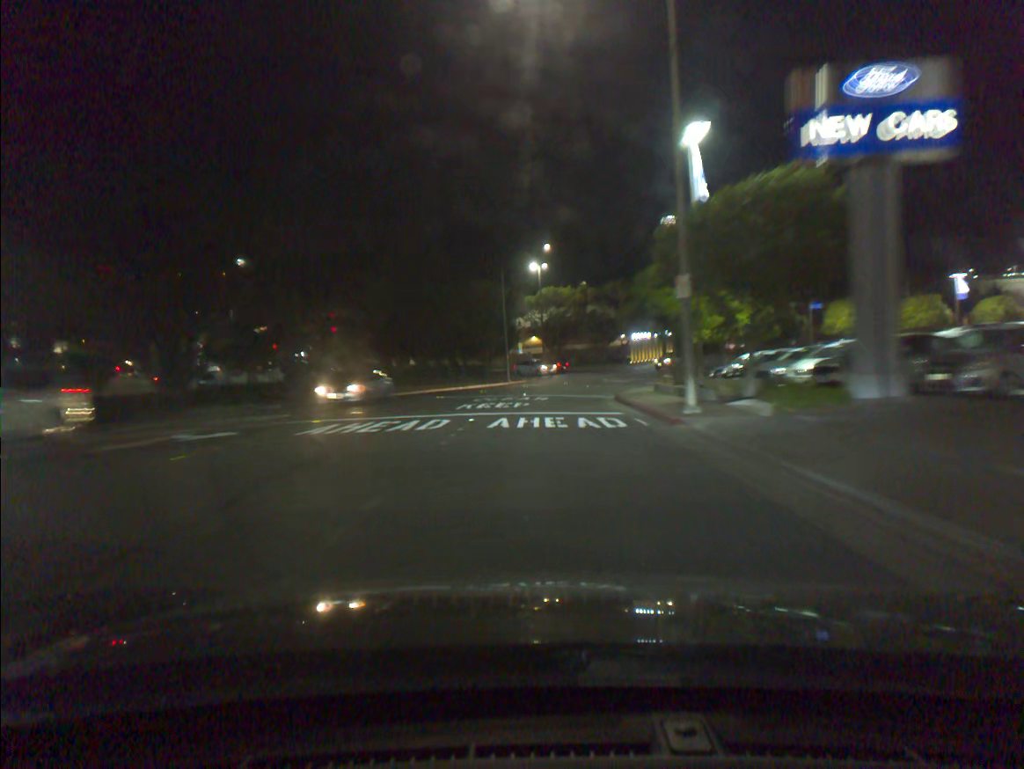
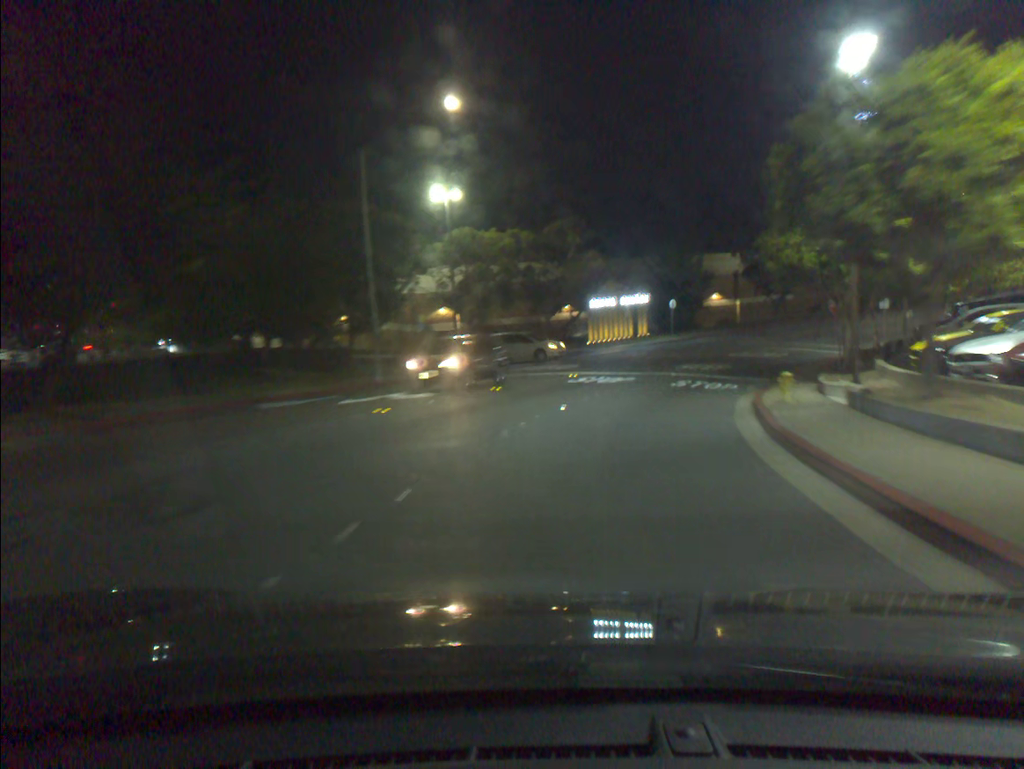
(+0.9, +31.0) m; +6°
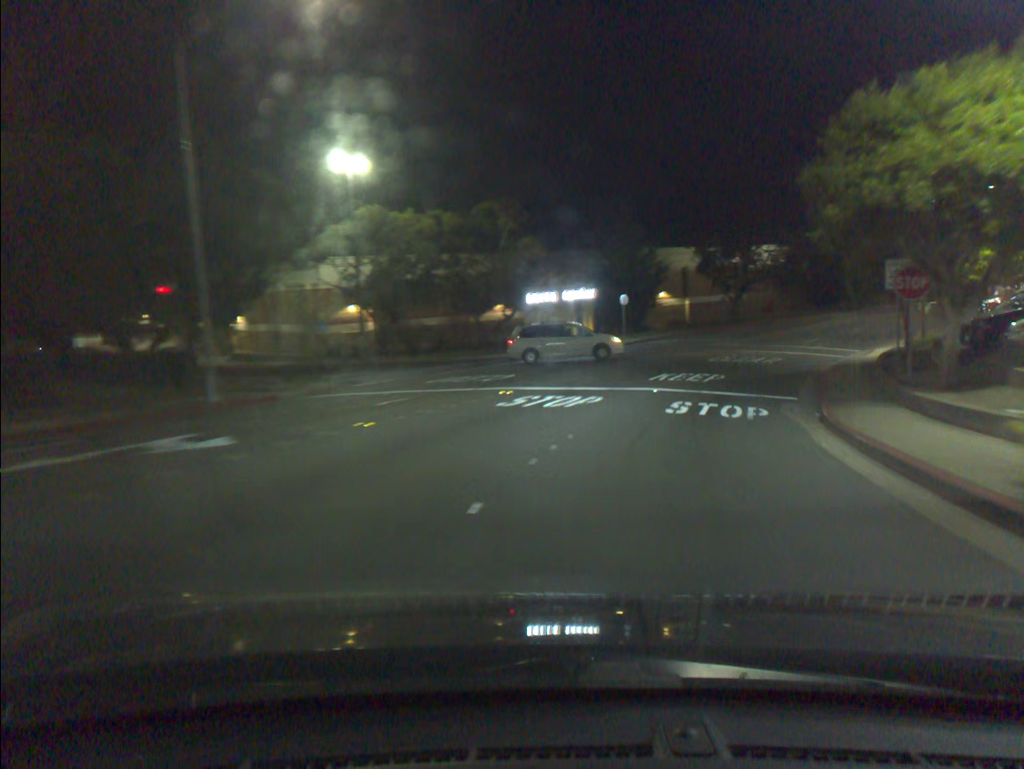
(+0.4, +10.2) m; +5°
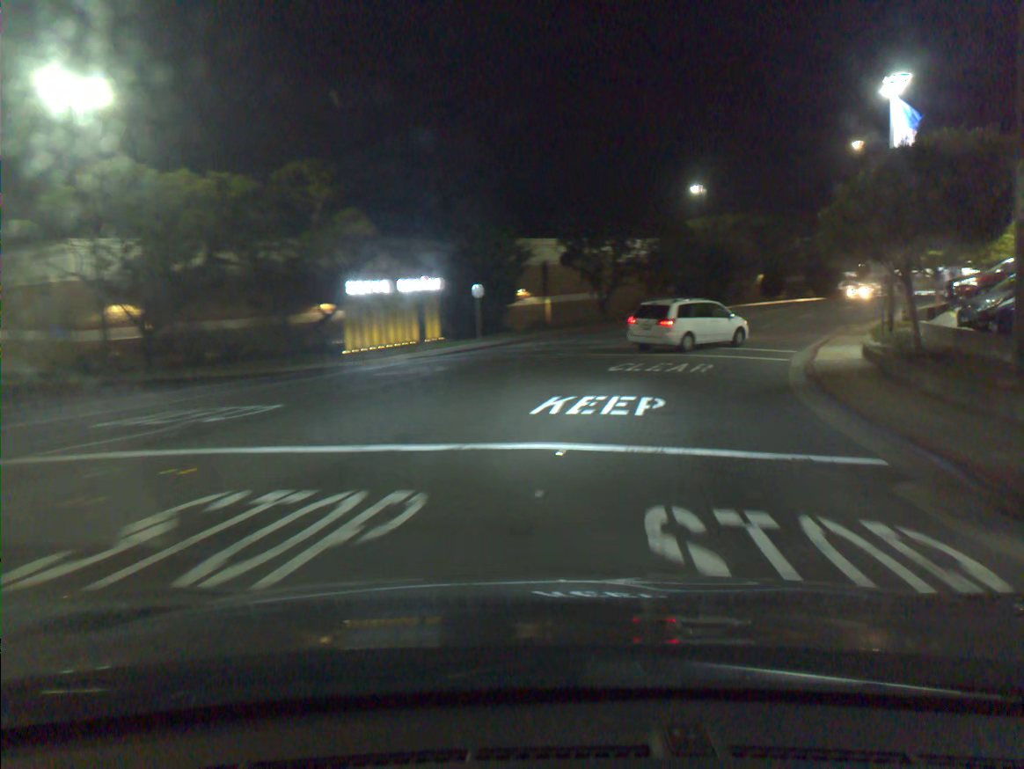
(+1.0, +11.8) m; +12°
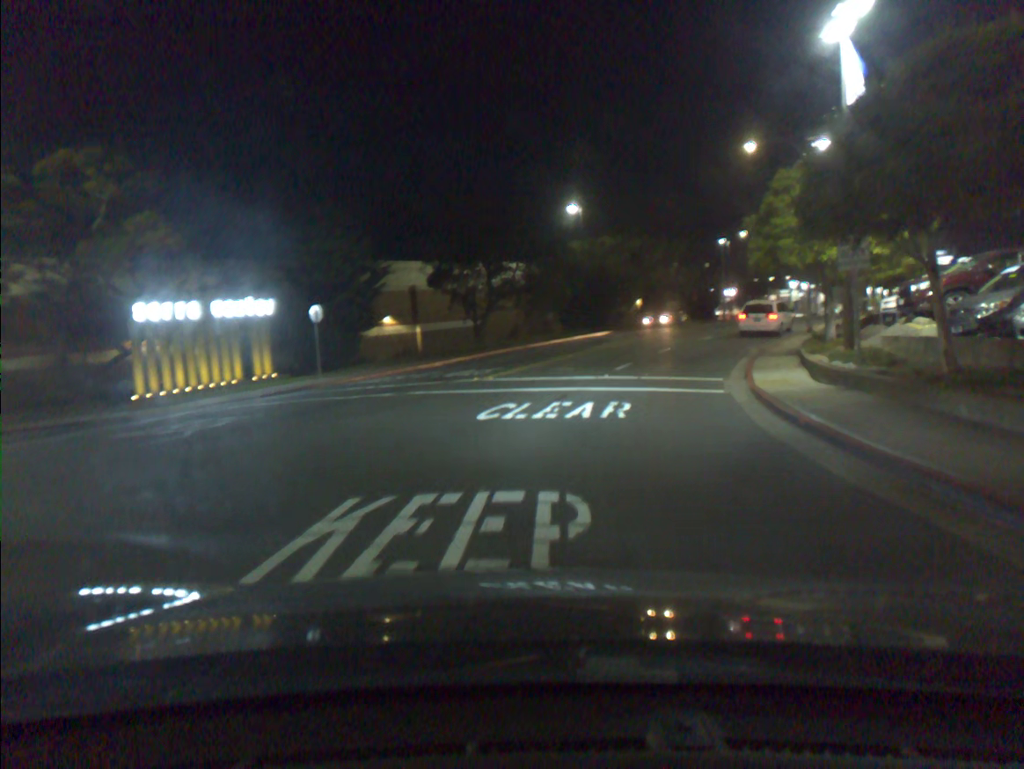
(+0.6, +7.6) m; +9°
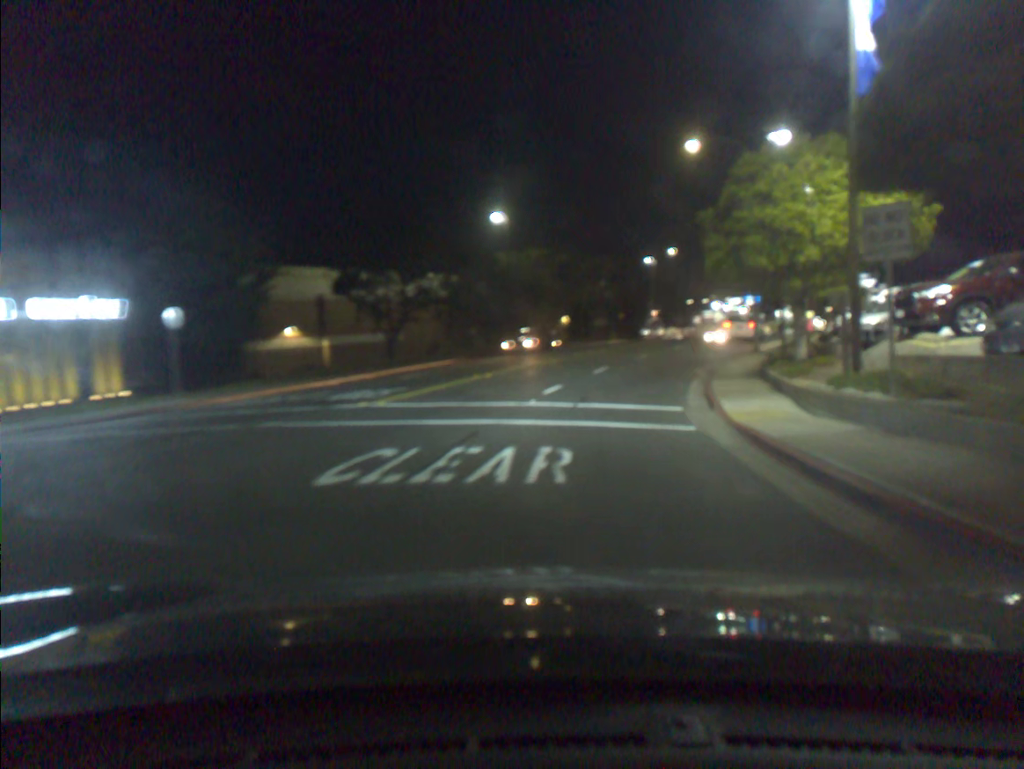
(+0.2, +5.1) m; +5°
